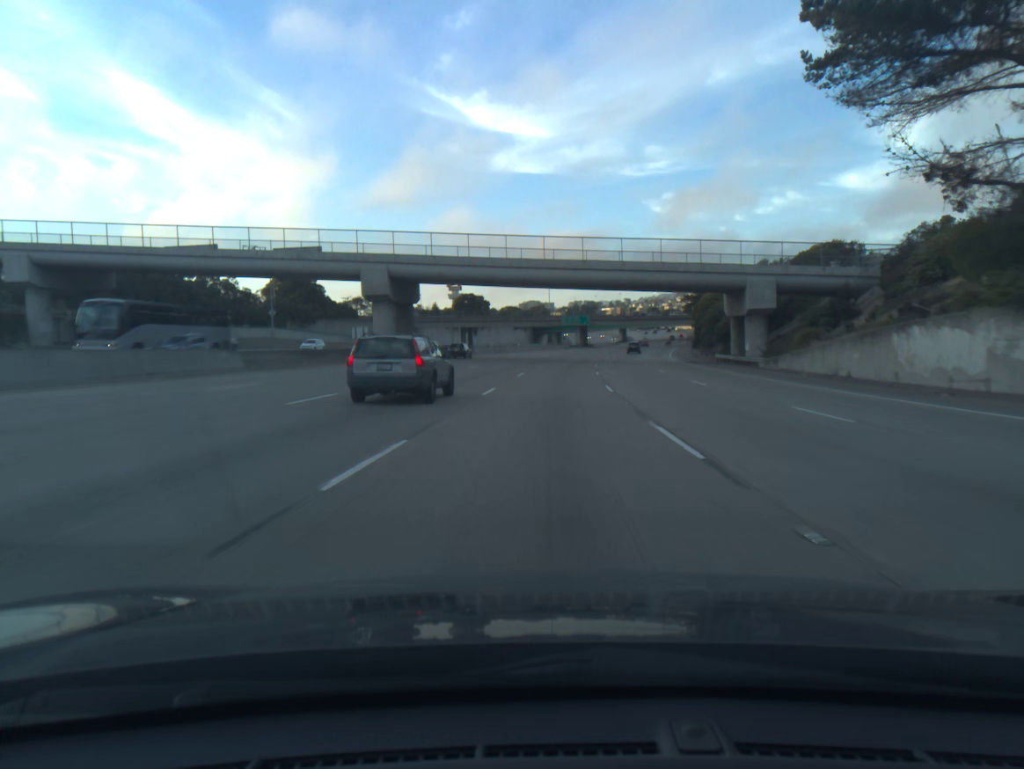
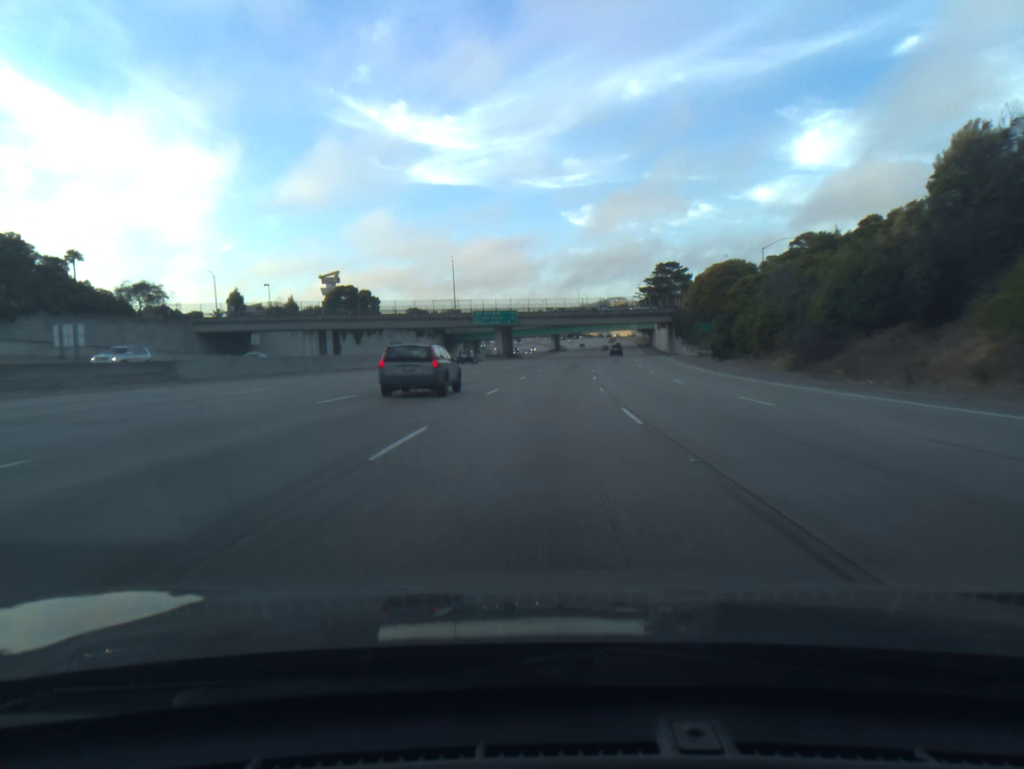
(+3.2, +68.5) m; +6°
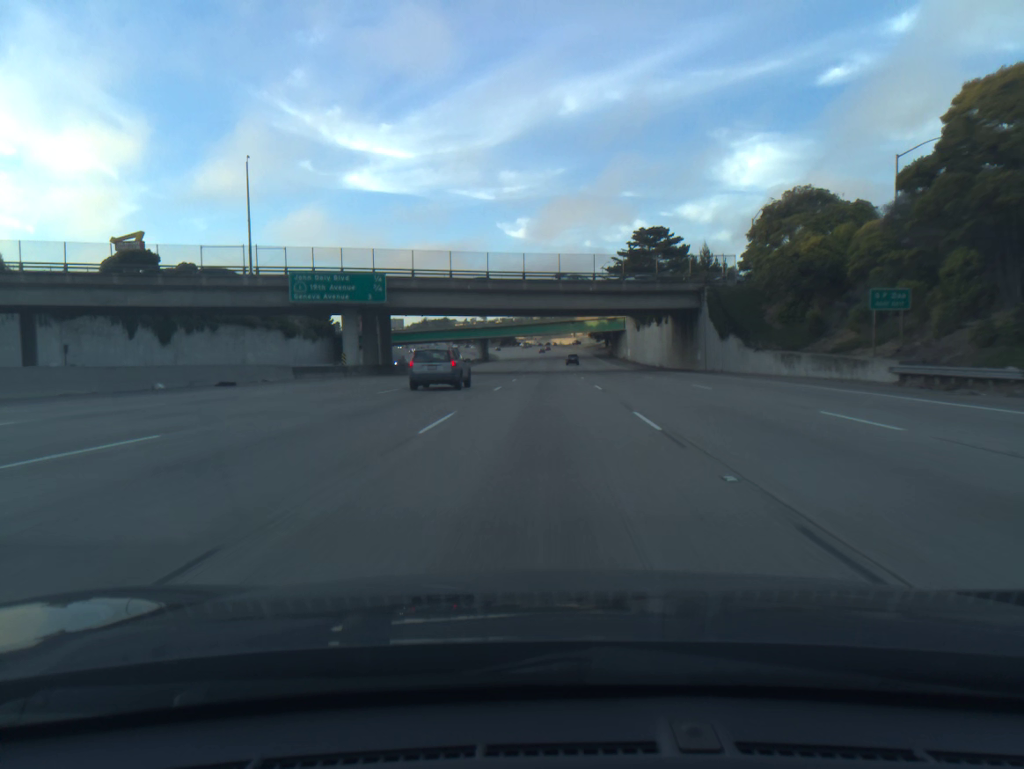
(+2.8, +68.3) m; +5°
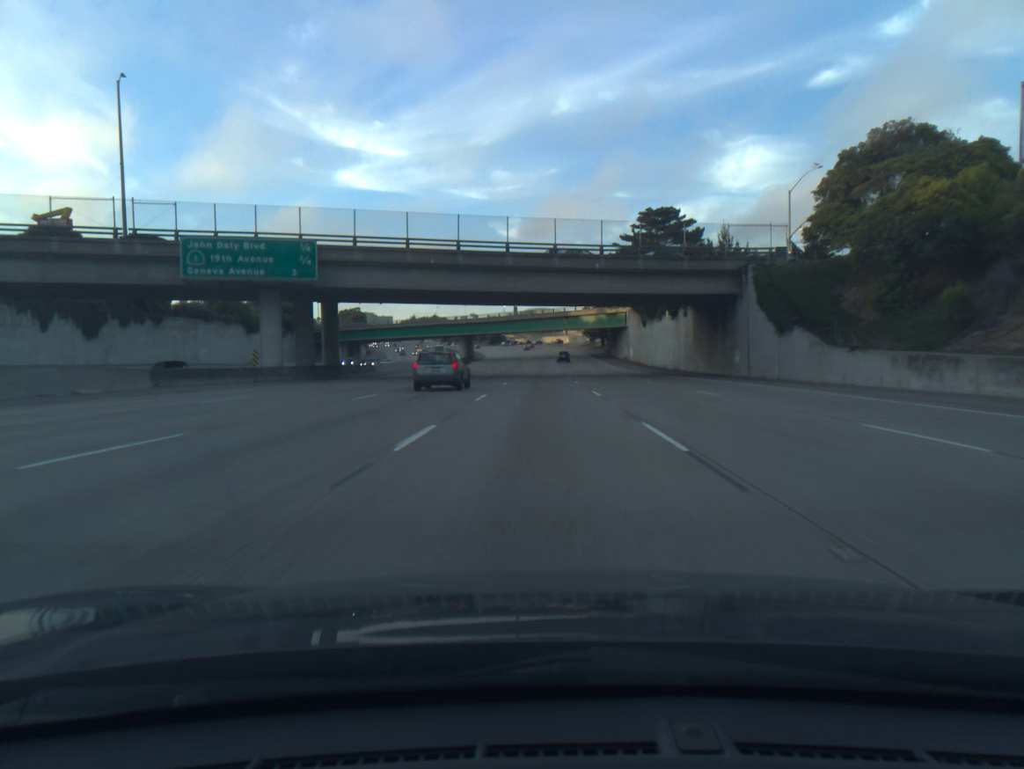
(+0.1, +17.0) m; +1°
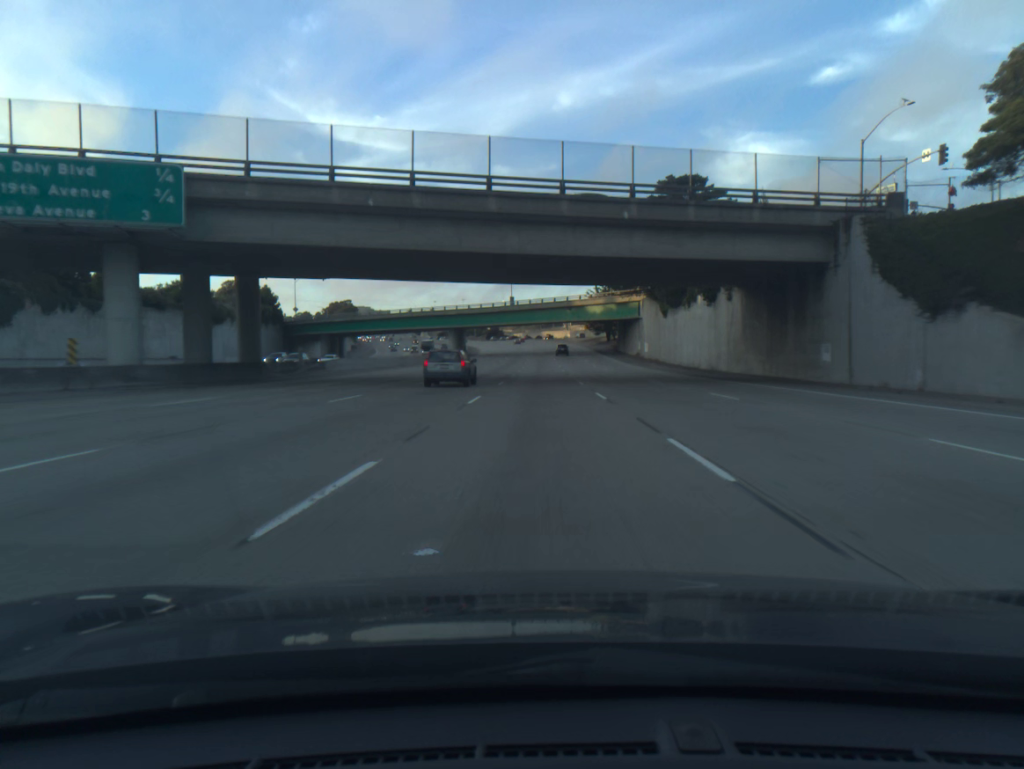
(0.0, +17.0) m; 0°
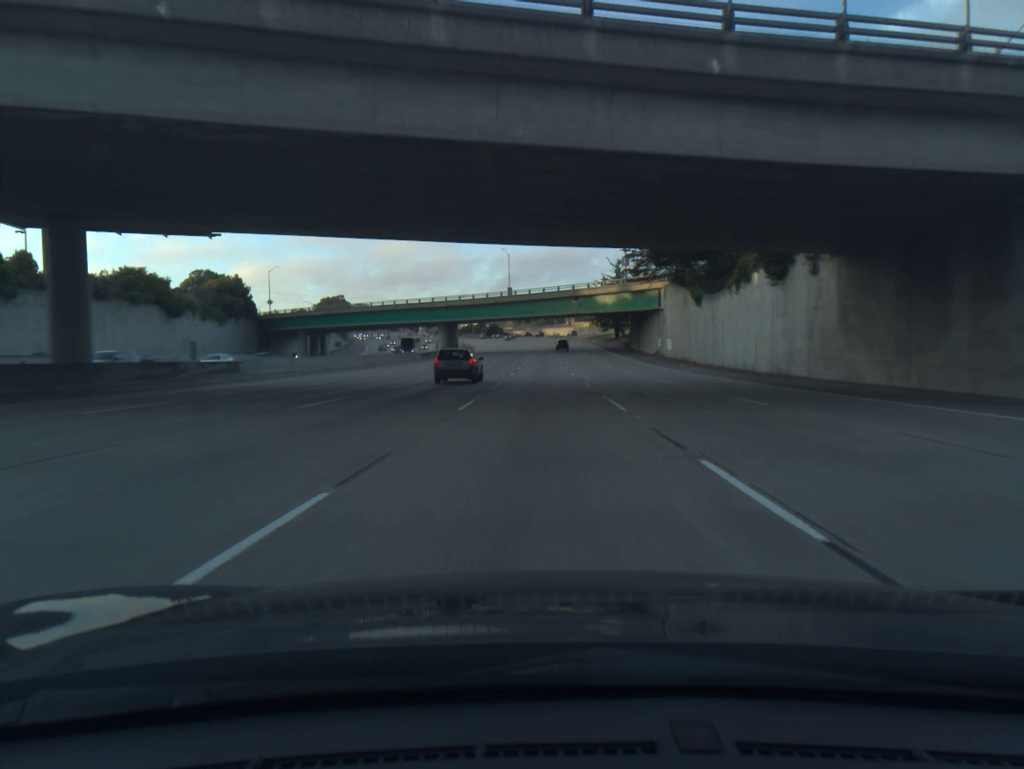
(0.0, +17.0) m; 0°
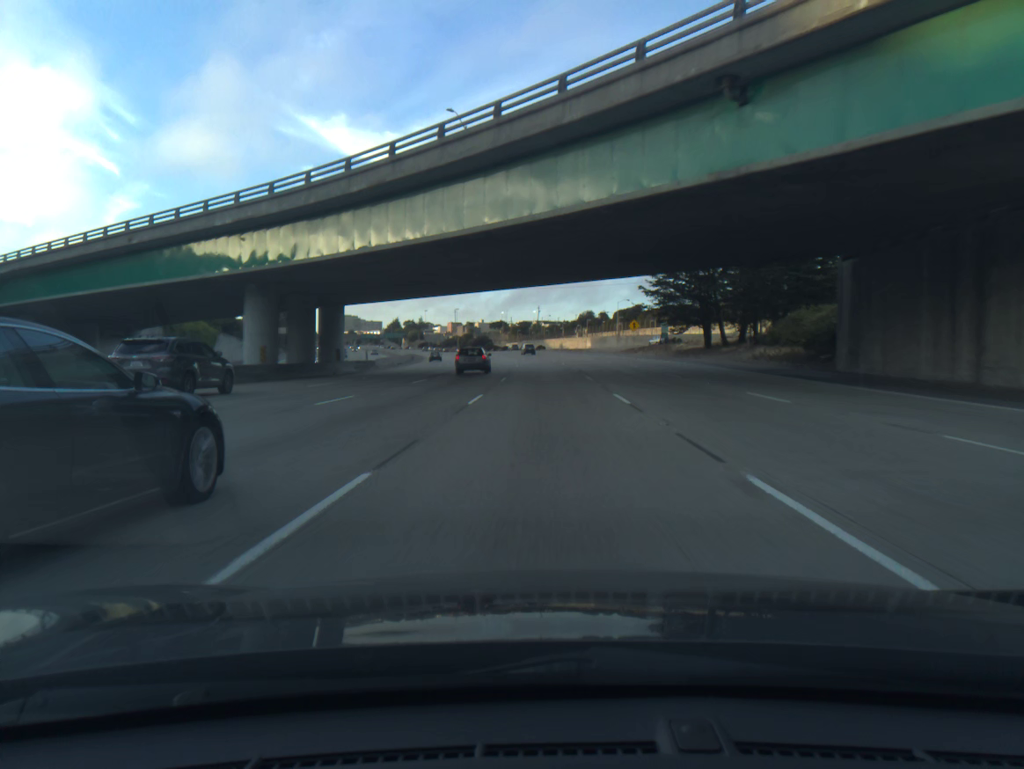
(-0.1, +84.7) m; 0°
